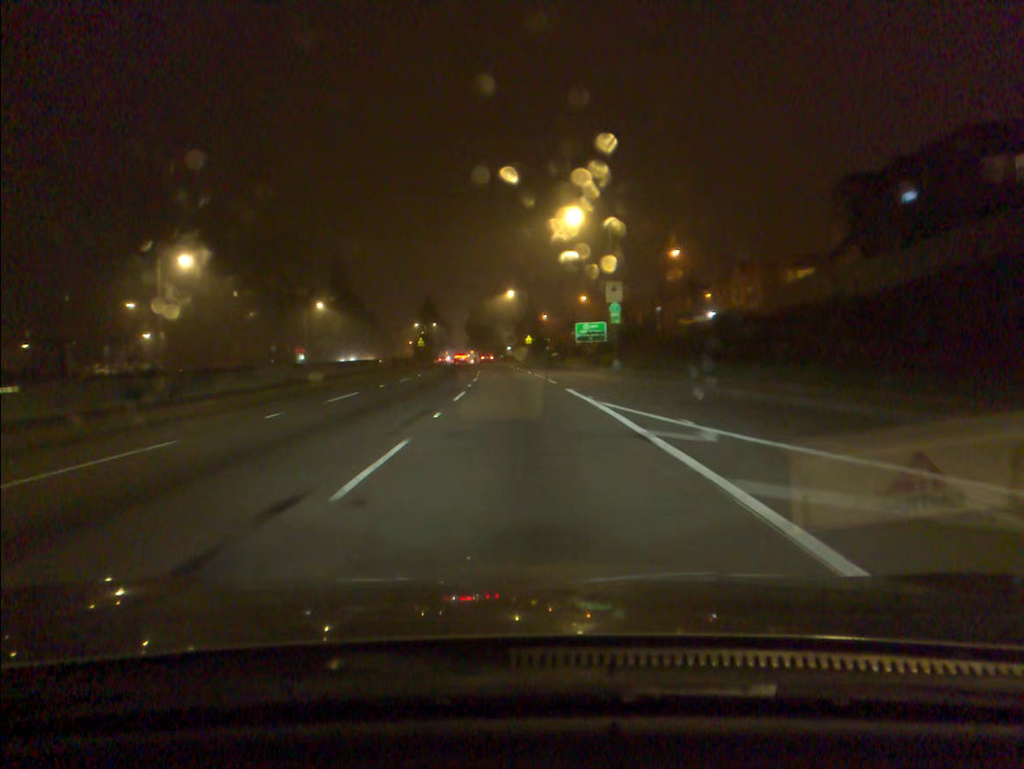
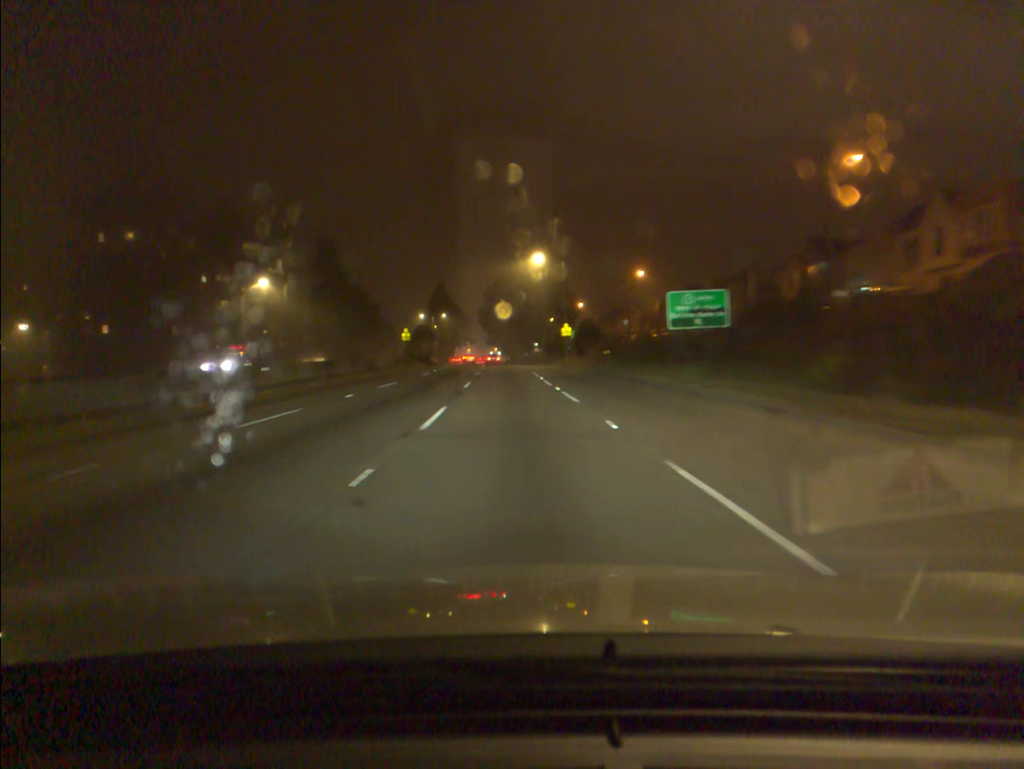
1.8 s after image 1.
(-0.7, +38.0) m; -2°
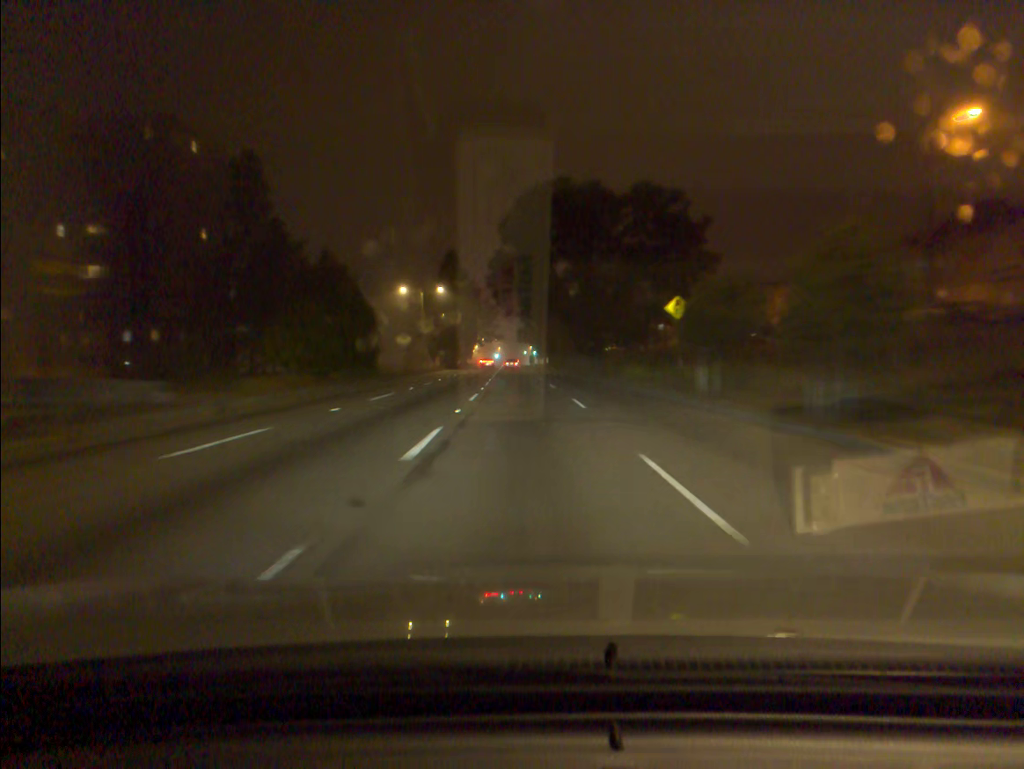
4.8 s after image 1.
(-1.6, +62.5) m; -3°
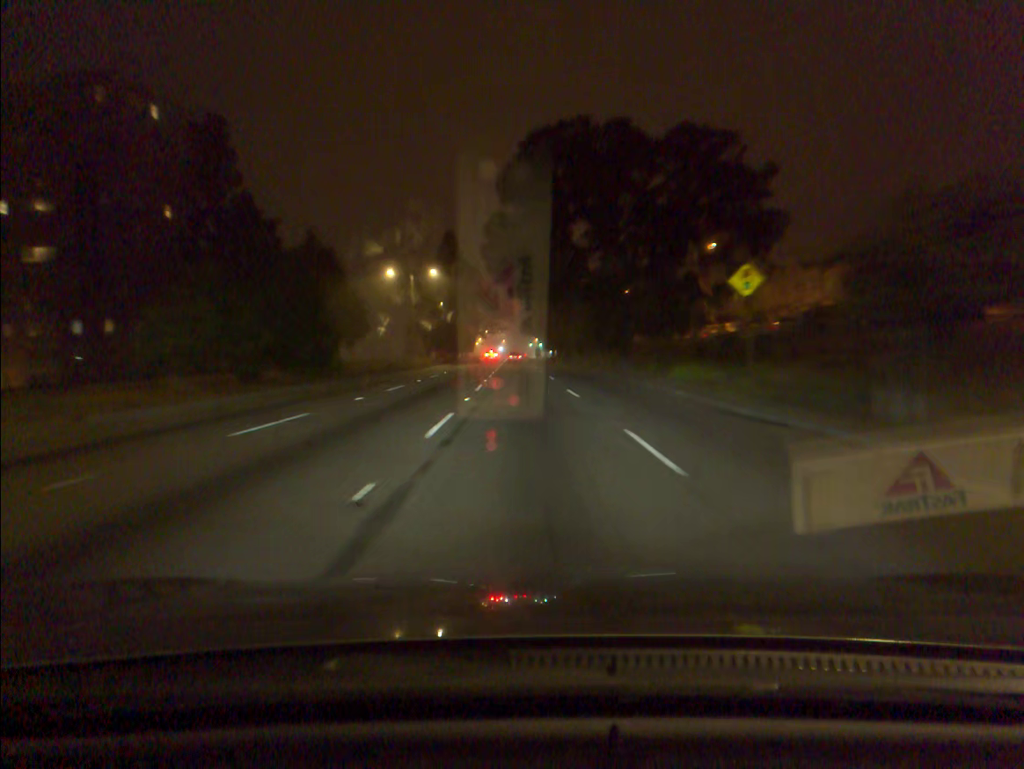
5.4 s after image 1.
(0.0, +12.2) m; 0°
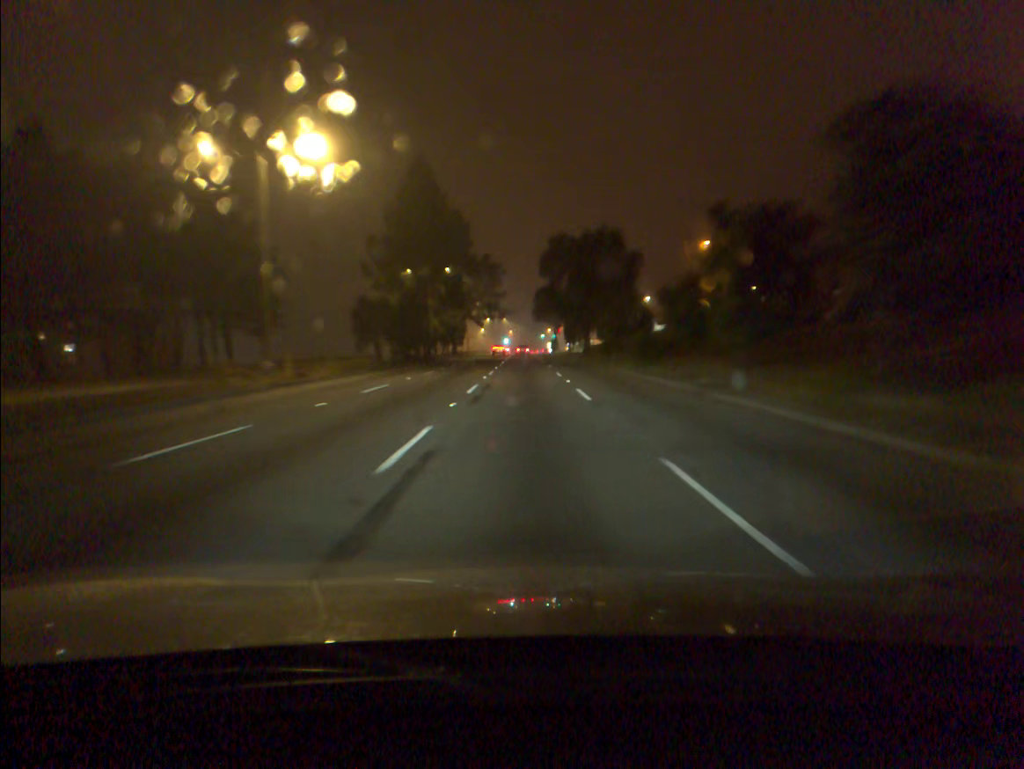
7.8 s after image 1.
(-0.3, +48.3) m; 0°
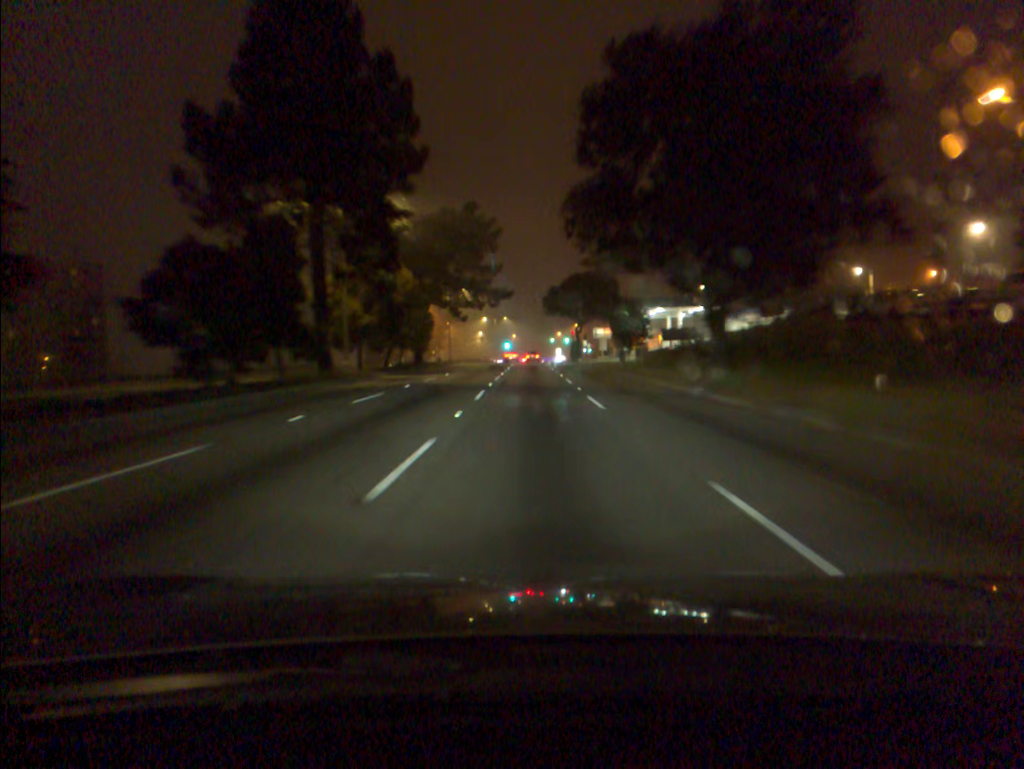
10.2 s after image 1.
(-0.3, +46.4) m; -1°
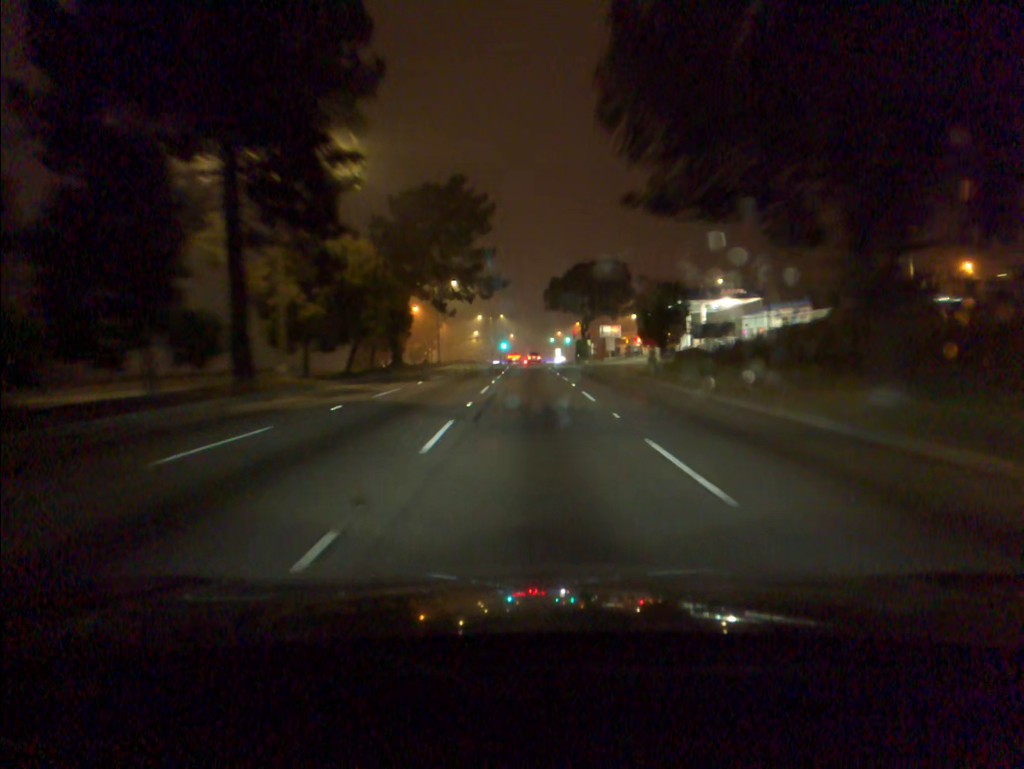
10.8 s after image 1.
(0.0, +11.3) m; 0°
